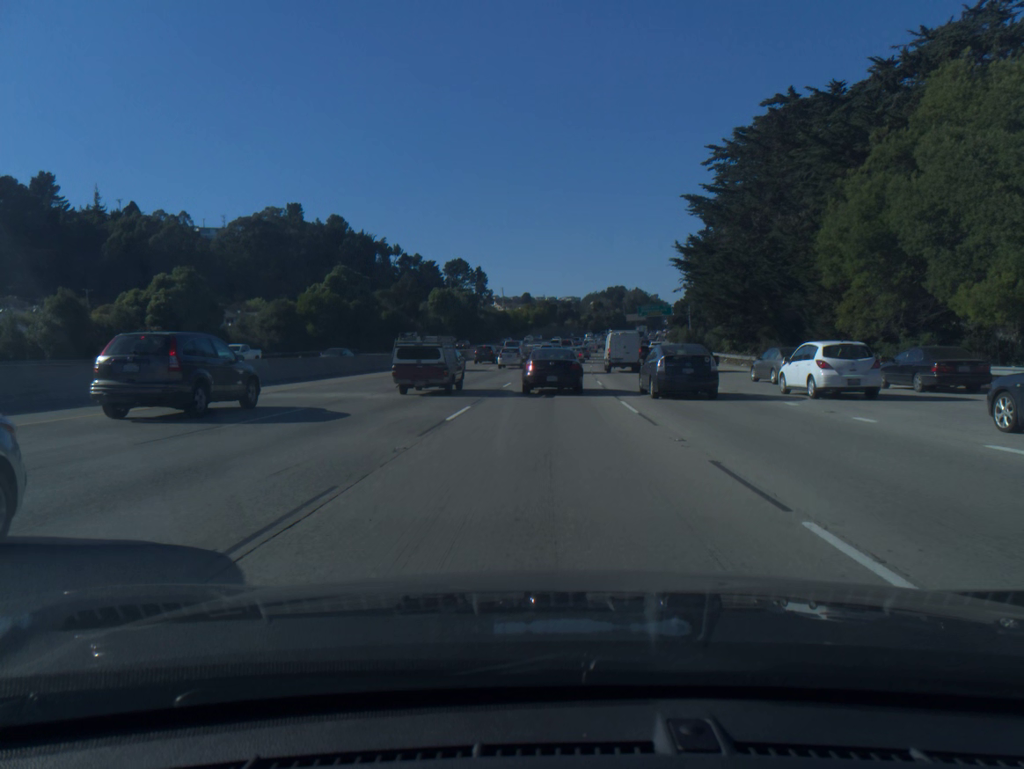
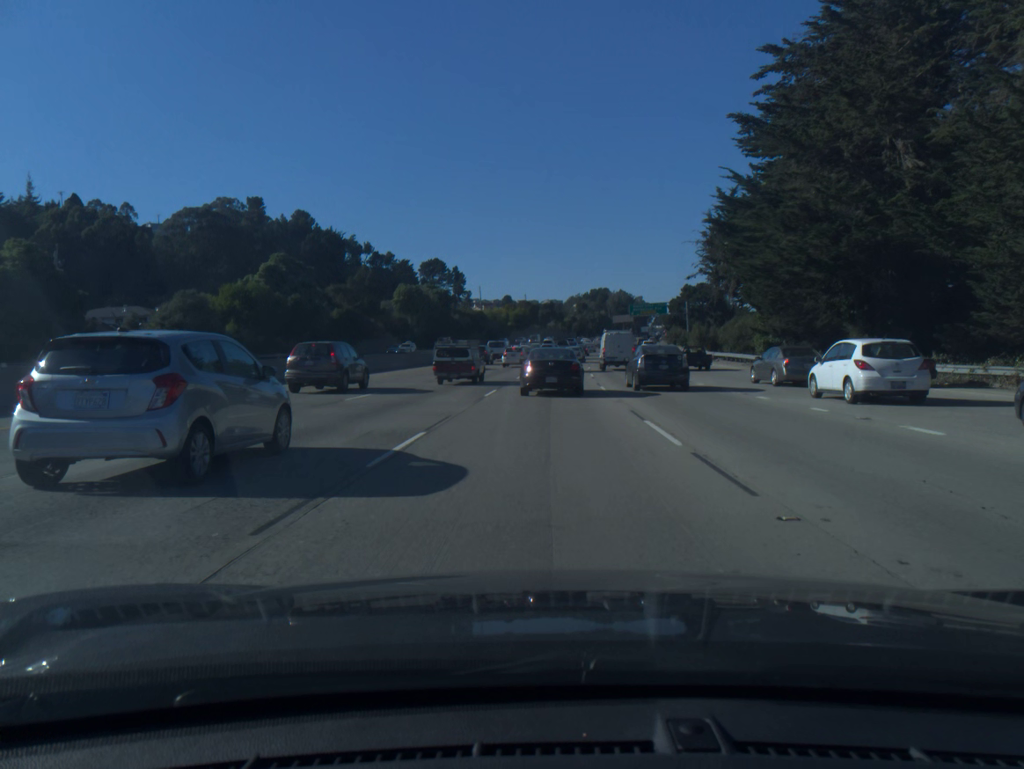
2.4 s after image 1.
(+0.3, +20.6) m; +1°
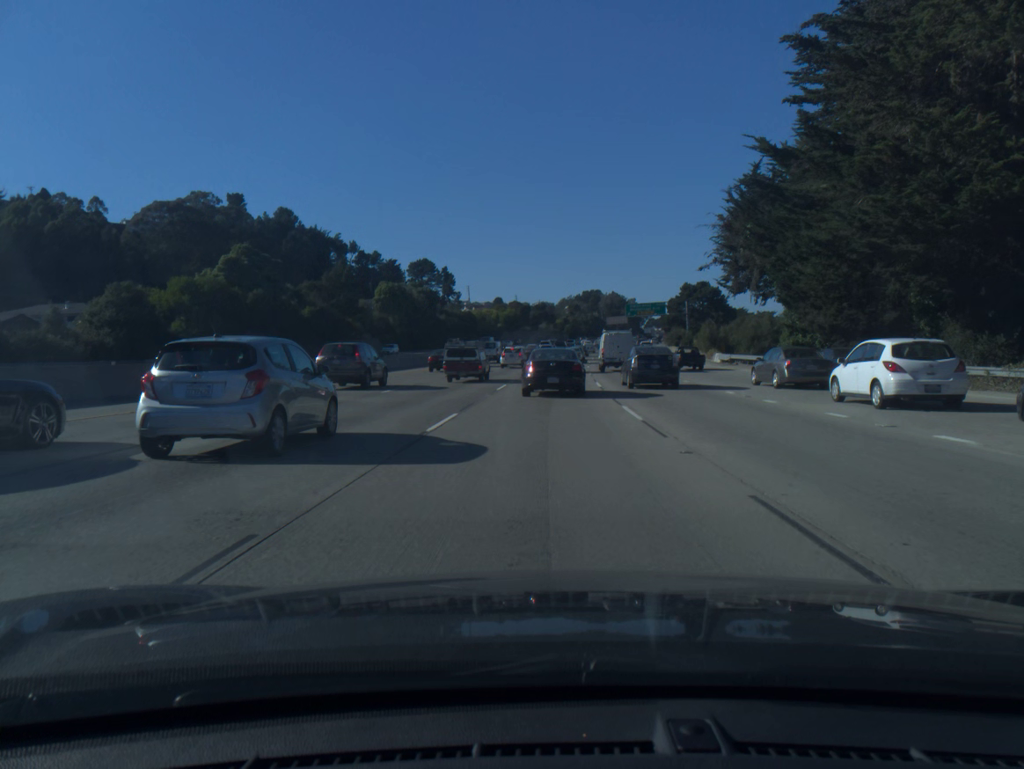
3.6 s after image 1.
(0.0, +10.3) m; +1°
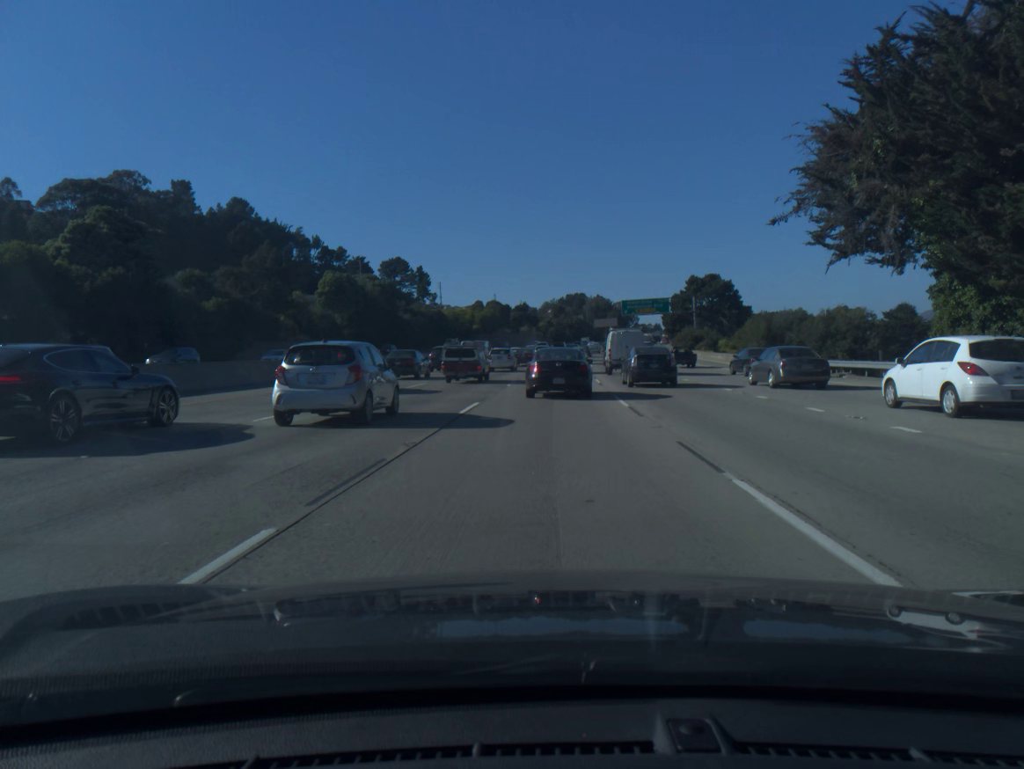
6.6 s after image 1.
(+0.3, +25.6) m; +1°
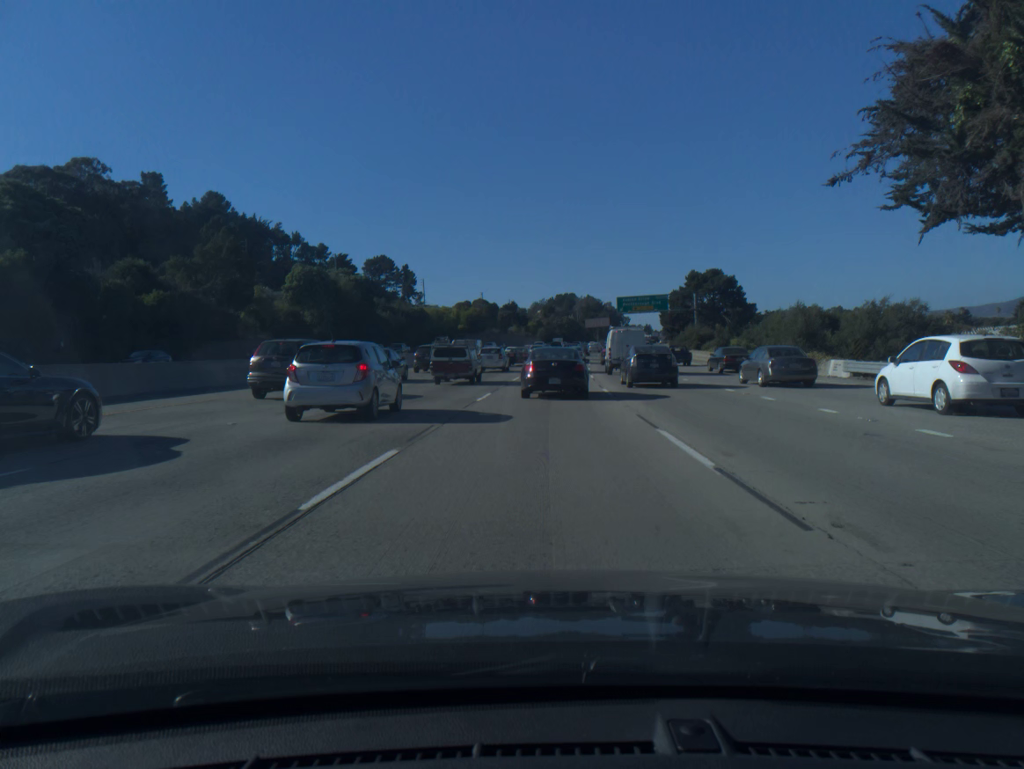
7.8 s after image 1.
(+0.1, +10.0) m; +1°
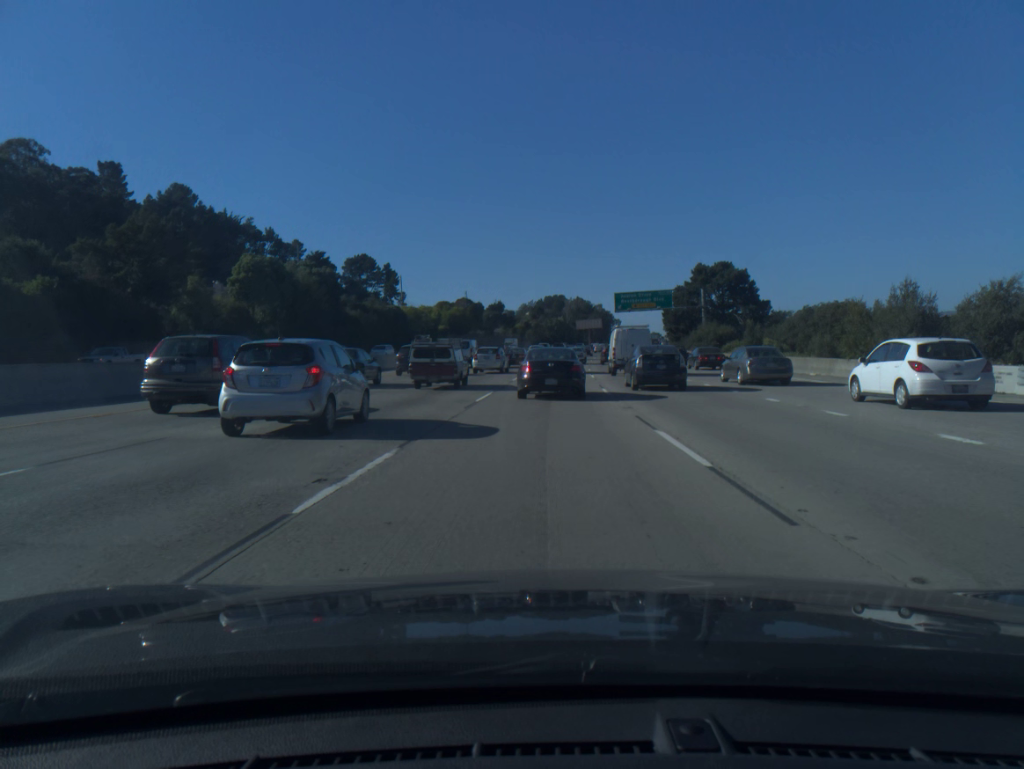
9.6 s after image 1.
(+0.1, +14.6) m; +1°
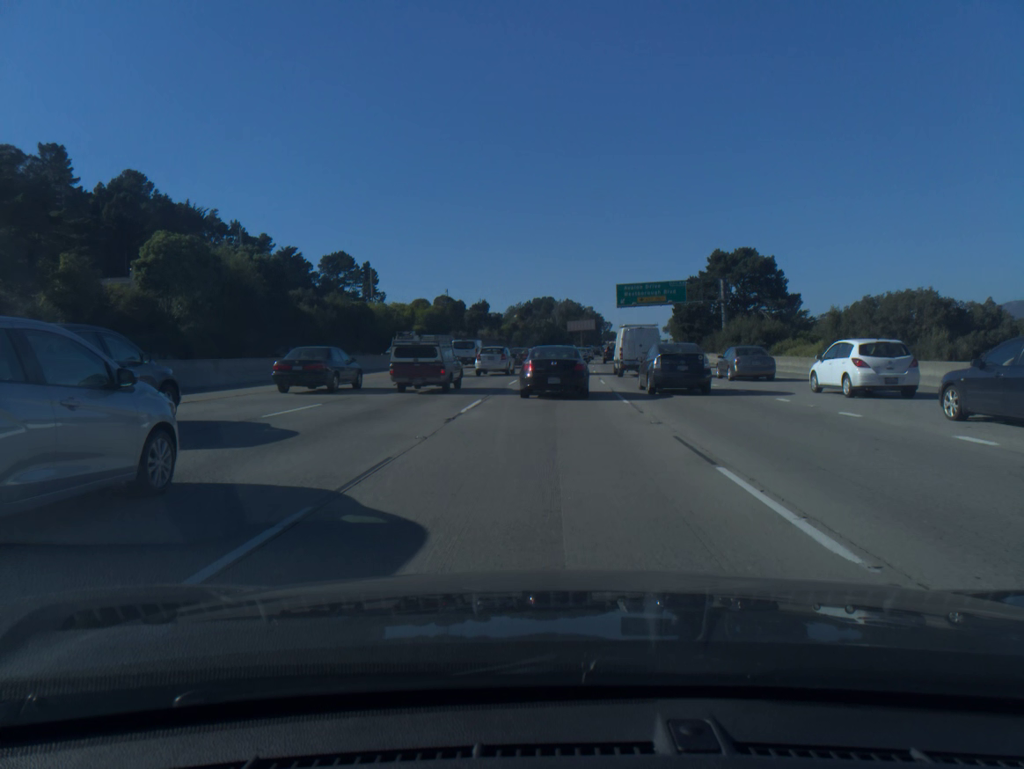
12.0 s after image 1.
(+0.1, +18.8) m; +1°
